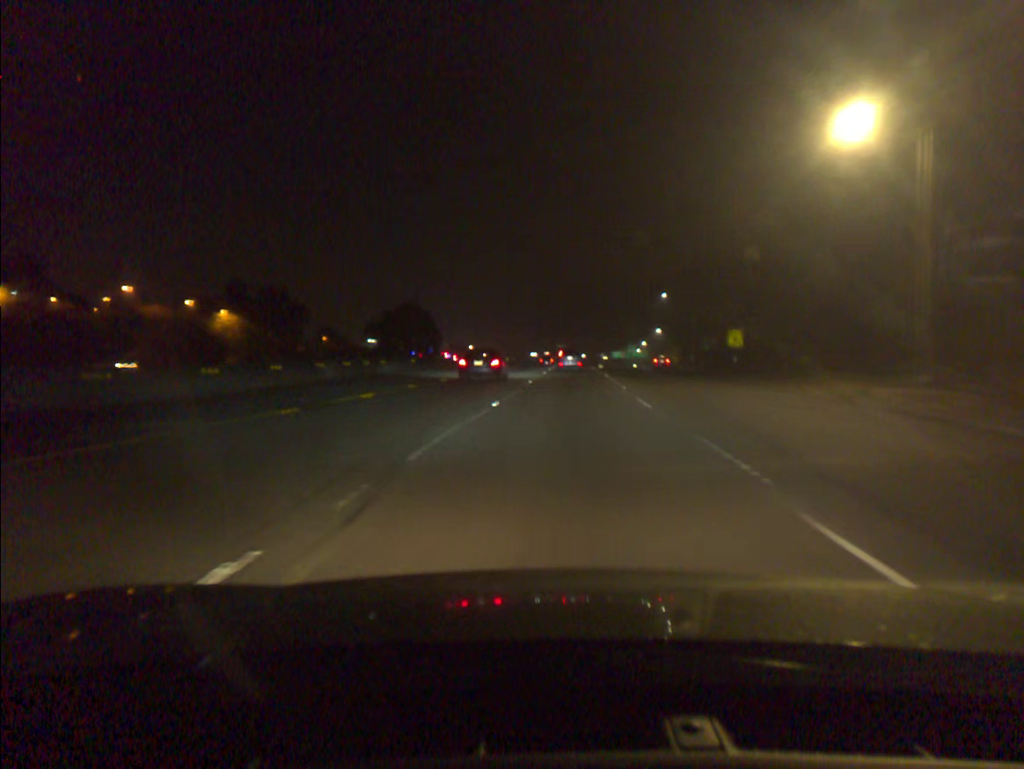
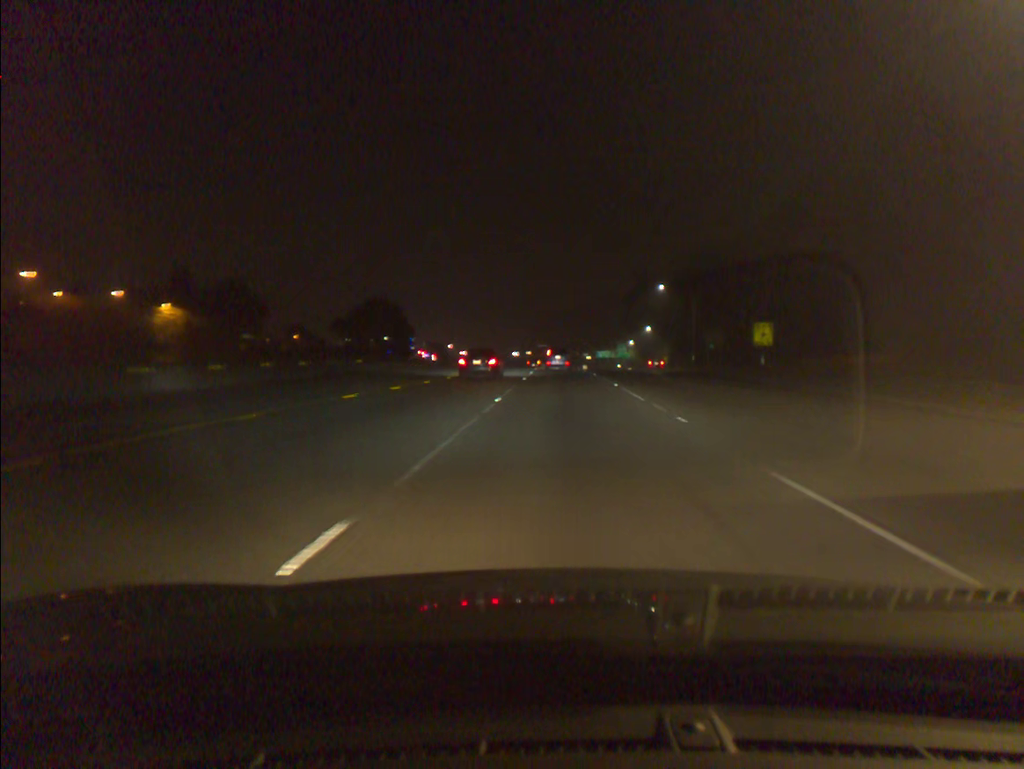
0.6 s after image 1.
(+0.2, +14.0) m; +1°
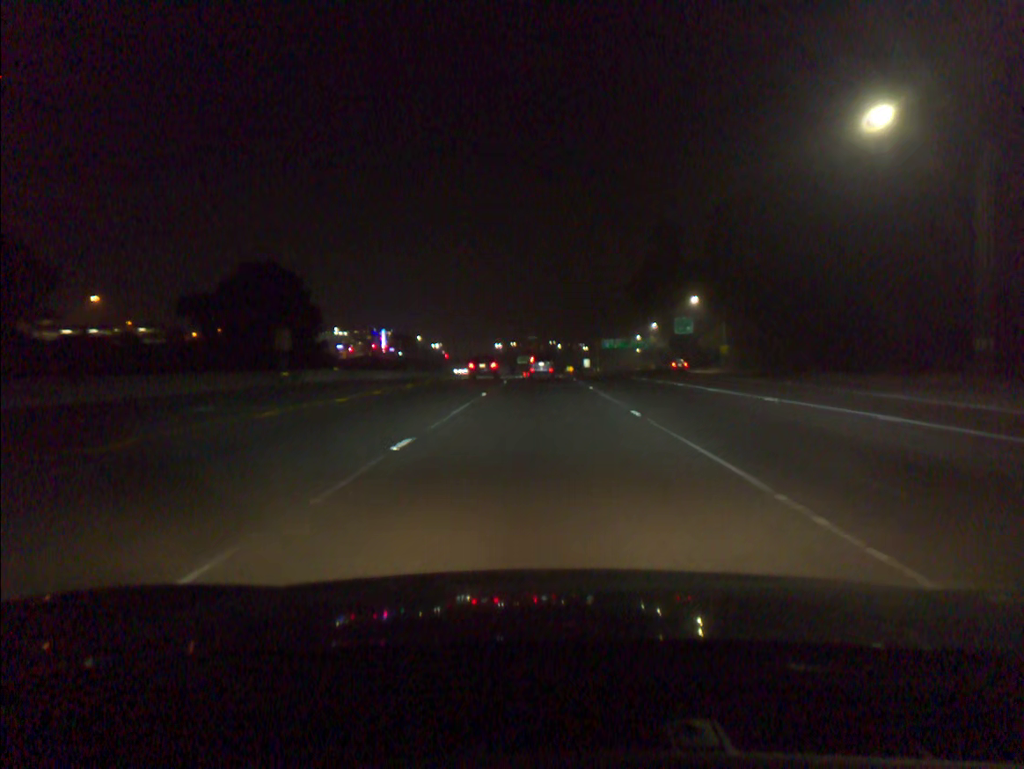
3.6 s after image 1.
(+1.6, +69.9) m; +1°
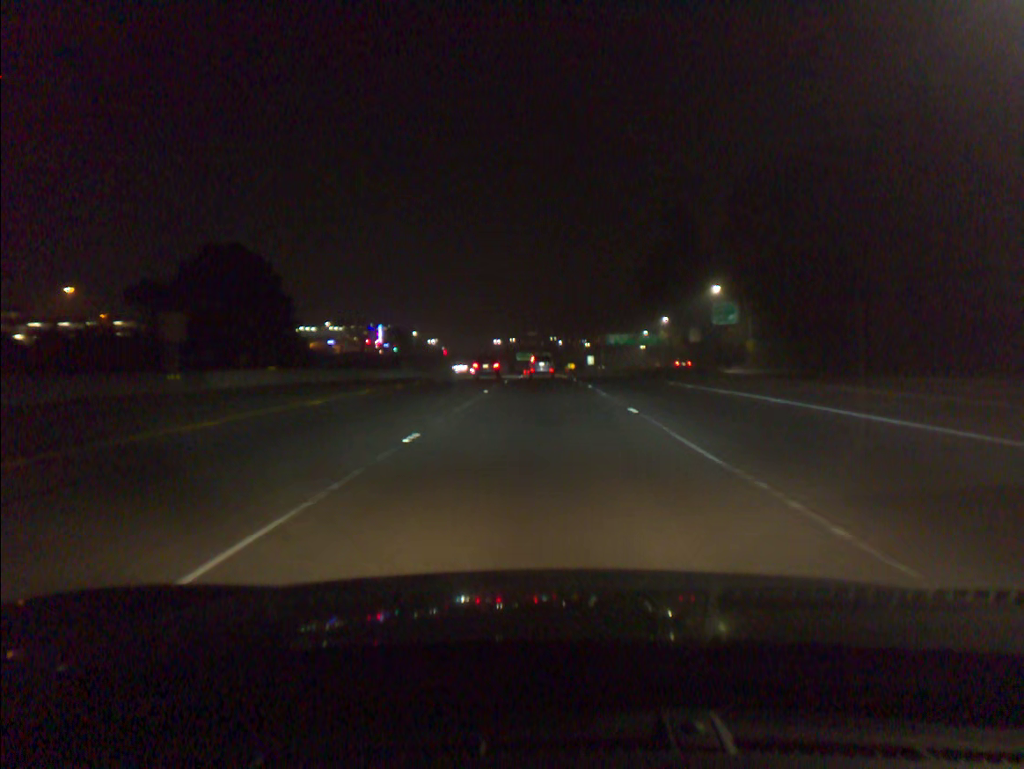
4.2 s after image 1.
(0.0, +14.0) m; 0°
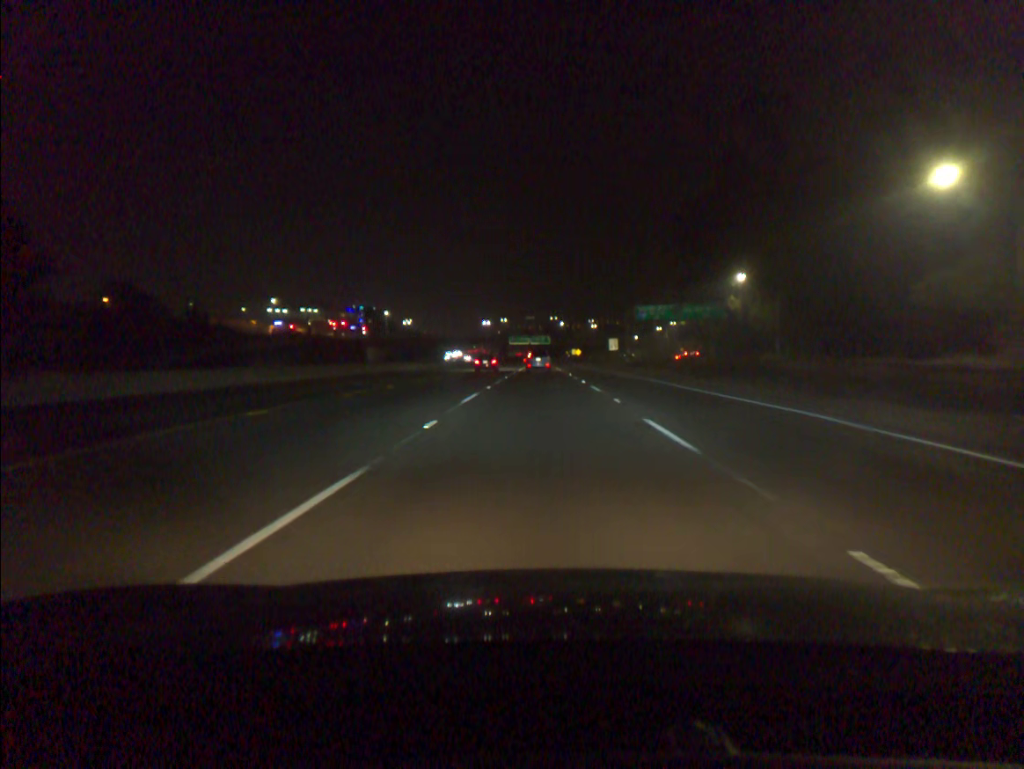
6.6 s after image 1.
(0.0, +56.7) m; 0°
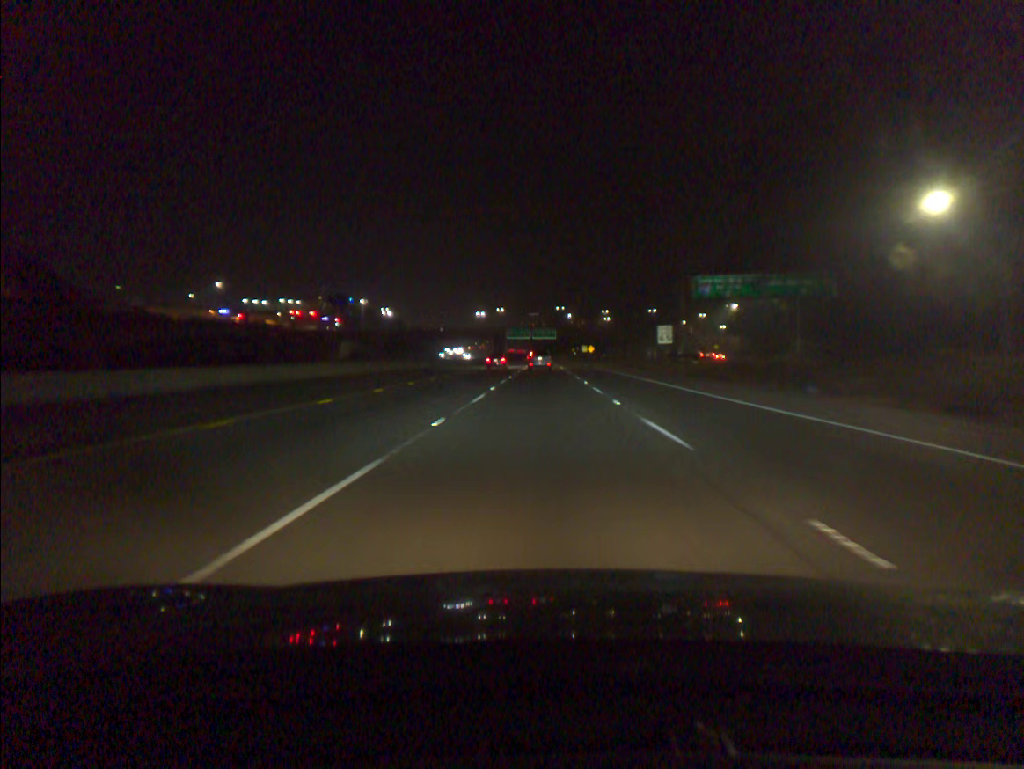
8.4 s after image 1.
(-0.1, +43.5) m; 0°
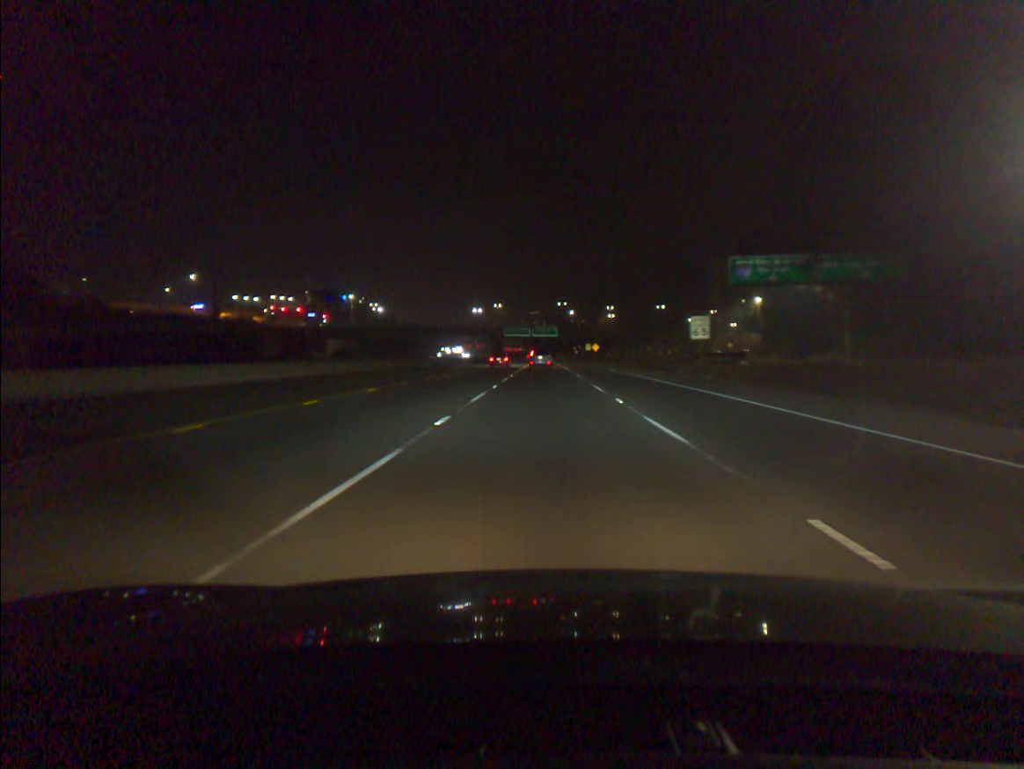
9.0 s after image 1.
(0.0, +14.7) m; 0°
